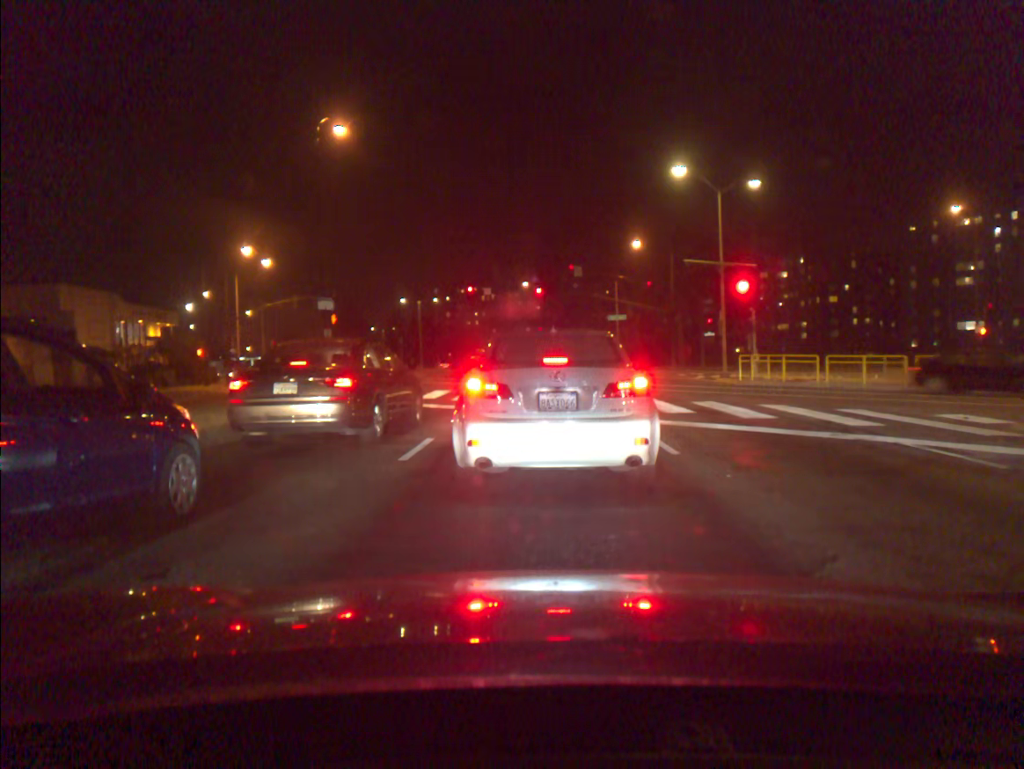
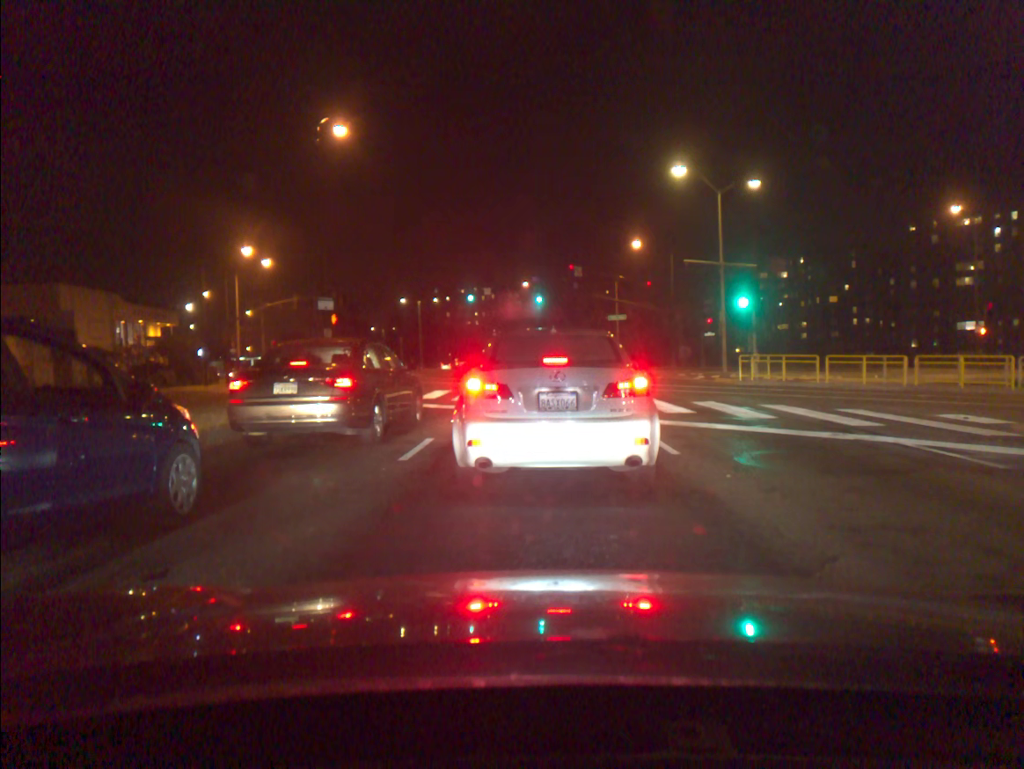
(0.0, 0.0) m; 0°
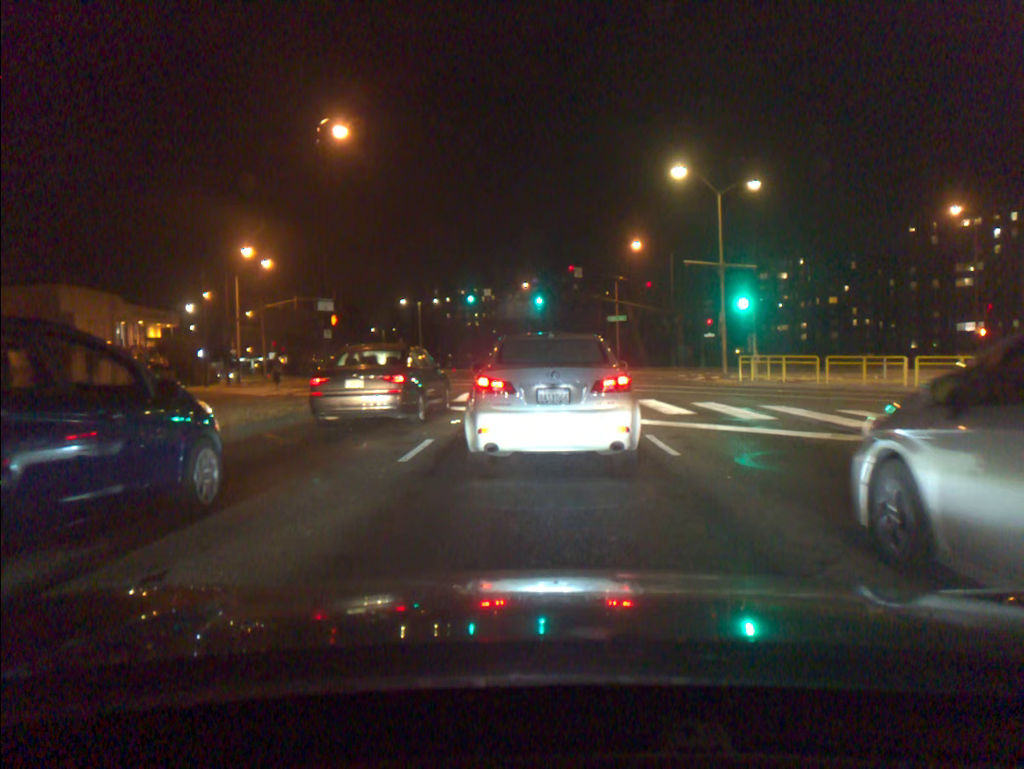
(0.0, 0.0) m; 0°
